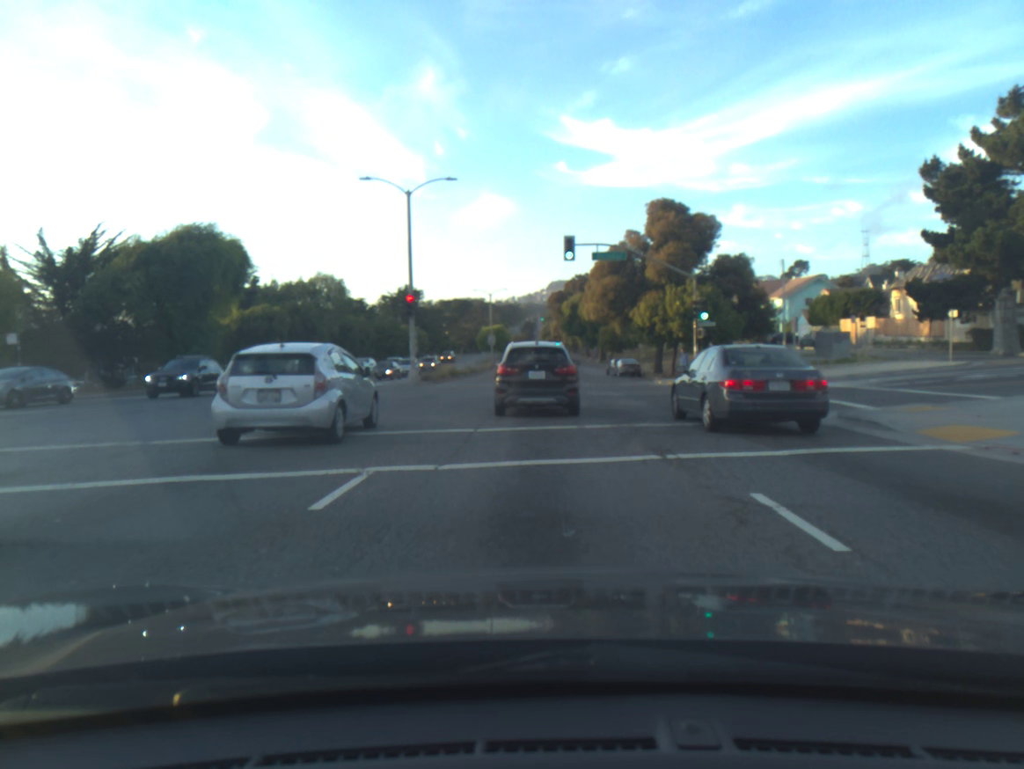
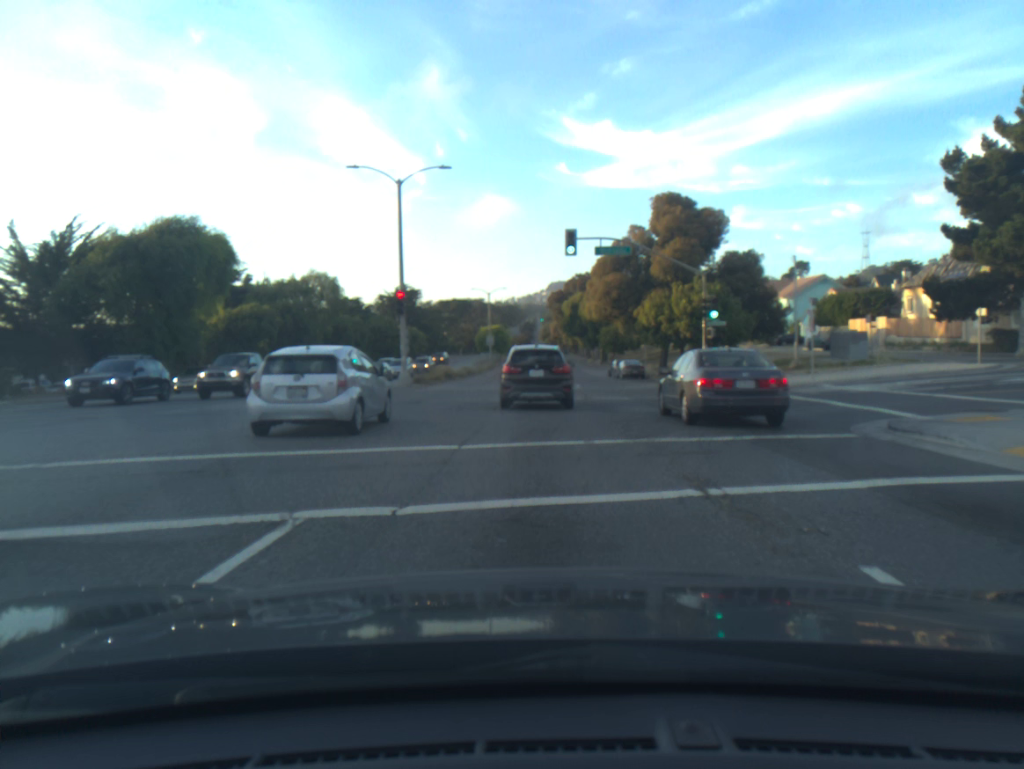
(0.0, +2.4) m; 0°
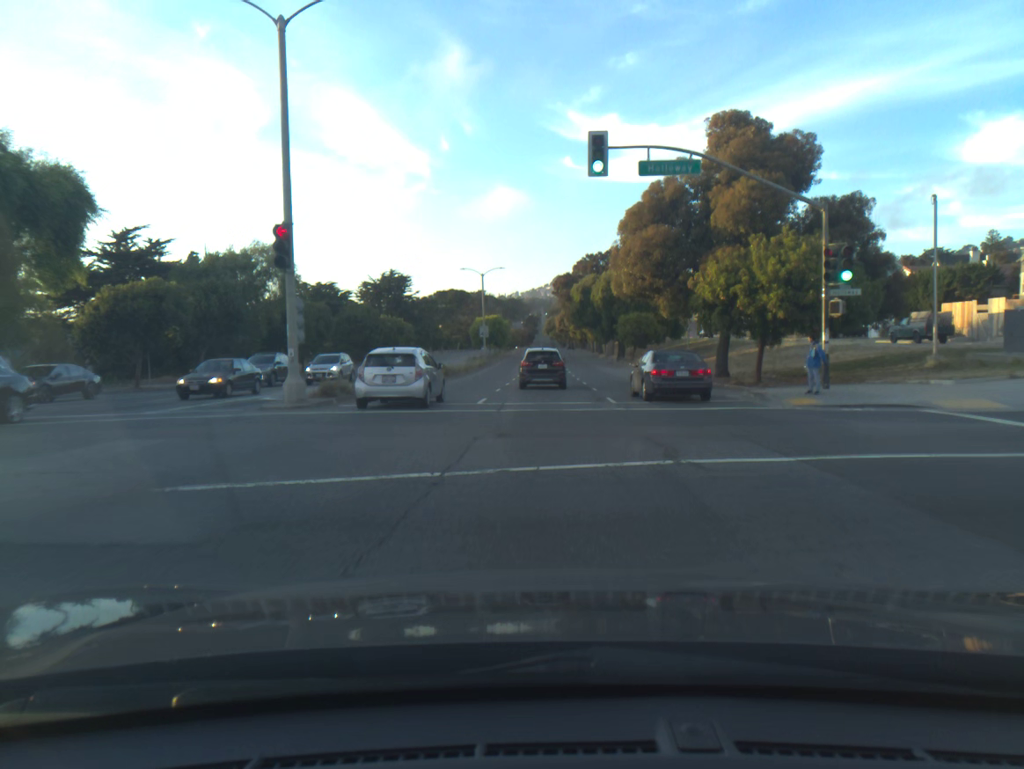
(-0.1, +15.8) m; 0°
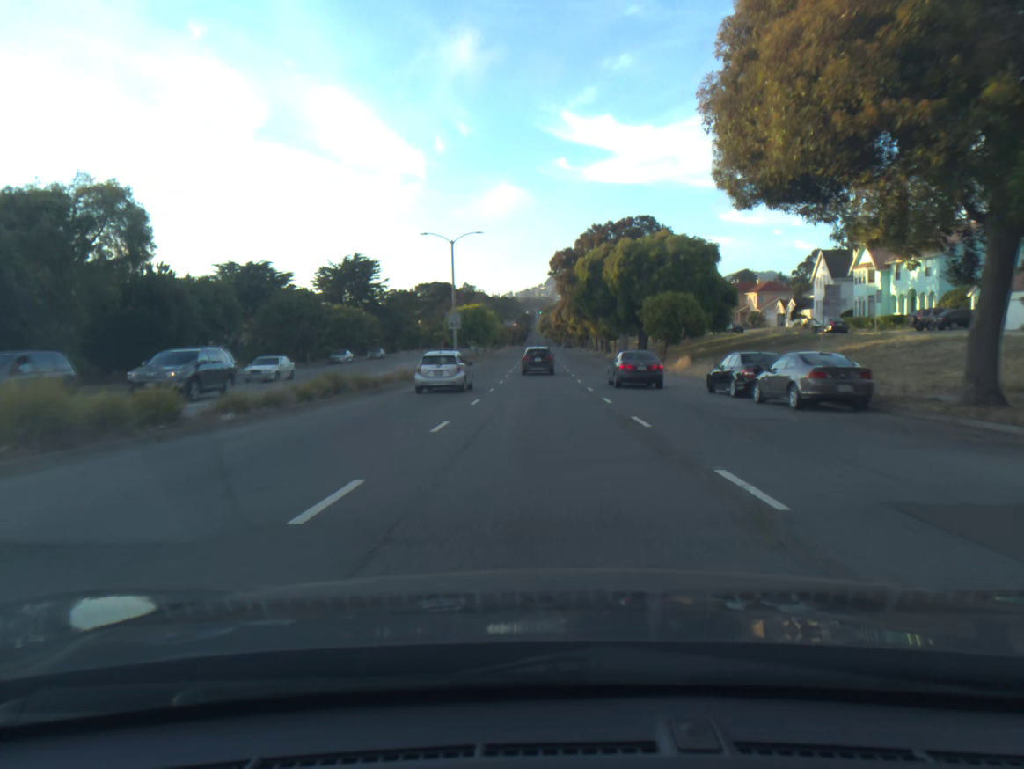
(0.0, +22.6) m; 0°
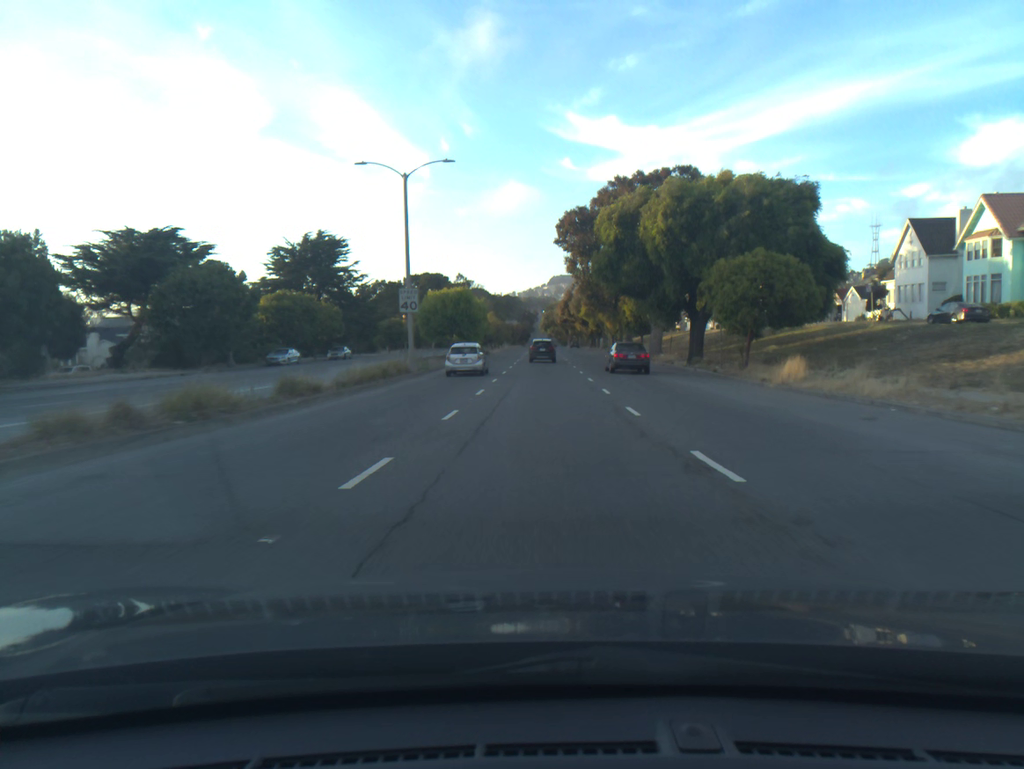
(0.0, +20.5) m; 0°
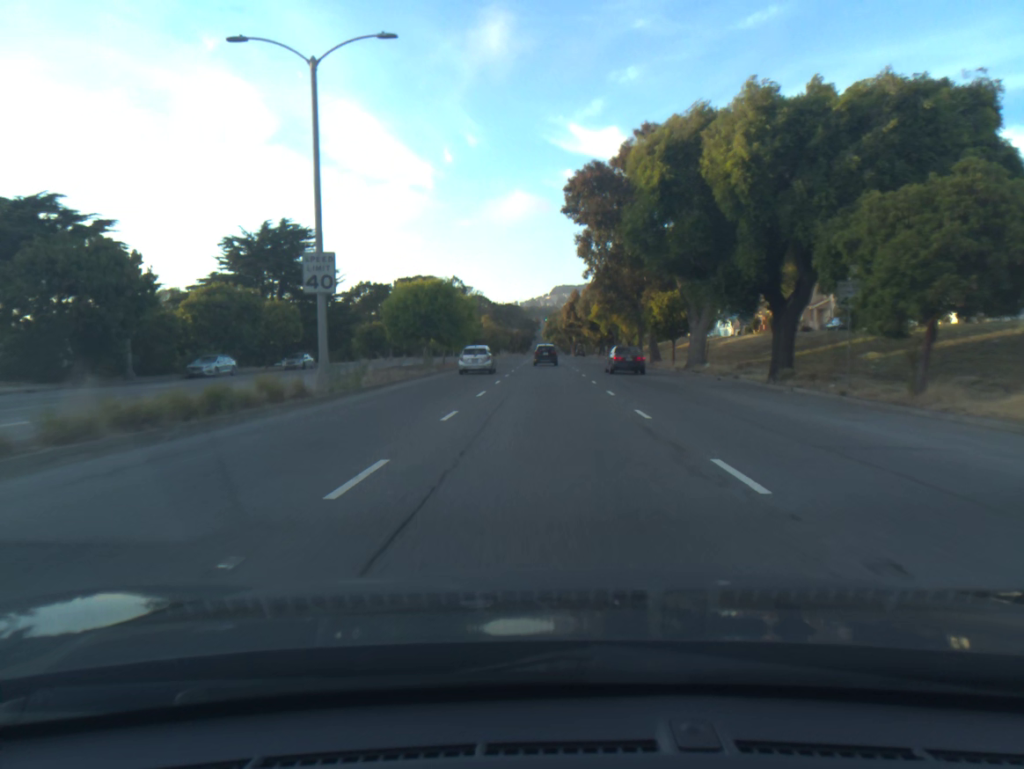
(0.0, +15.1) m; 0°
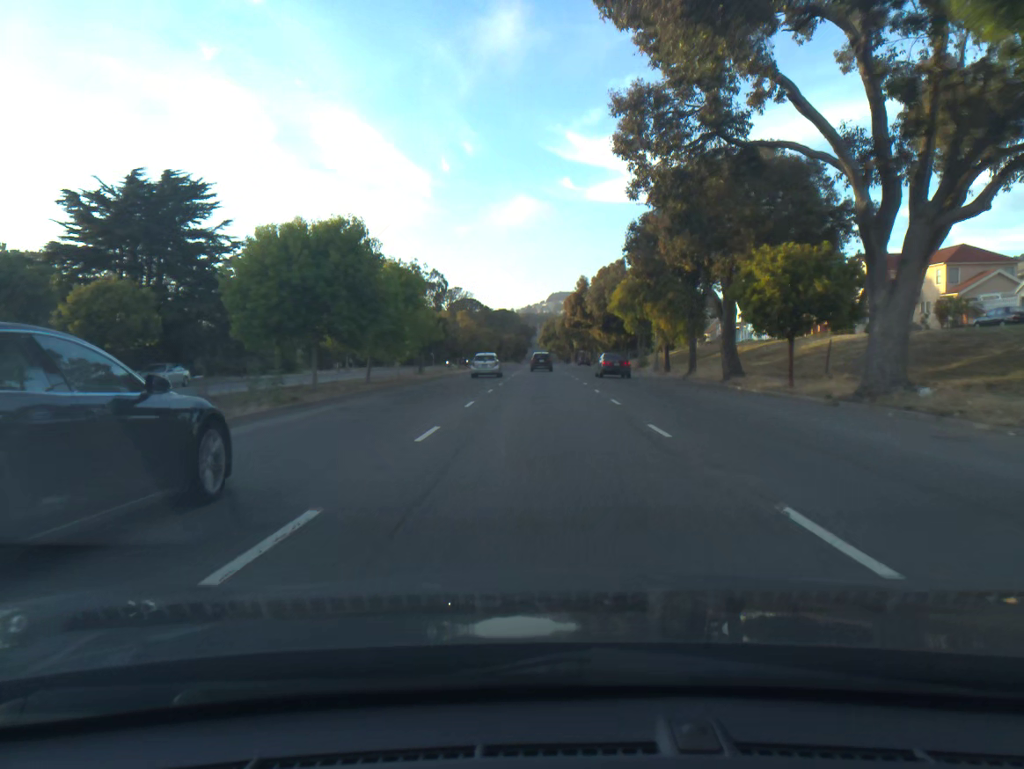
(+0.1, +24.5) m; 0°
